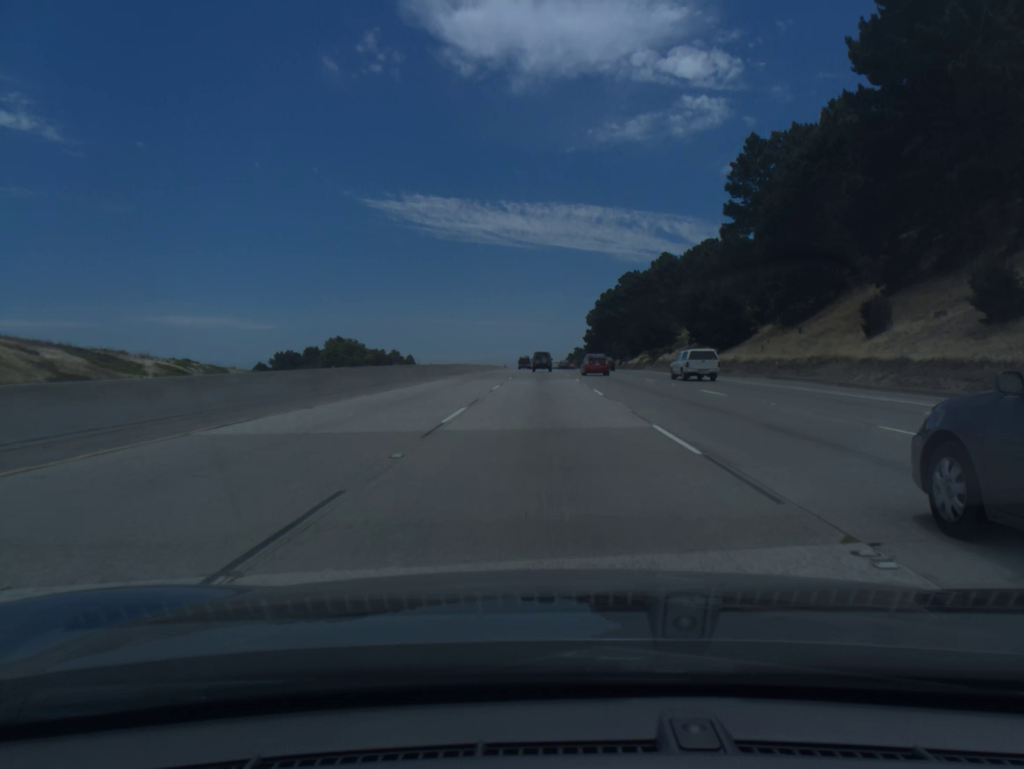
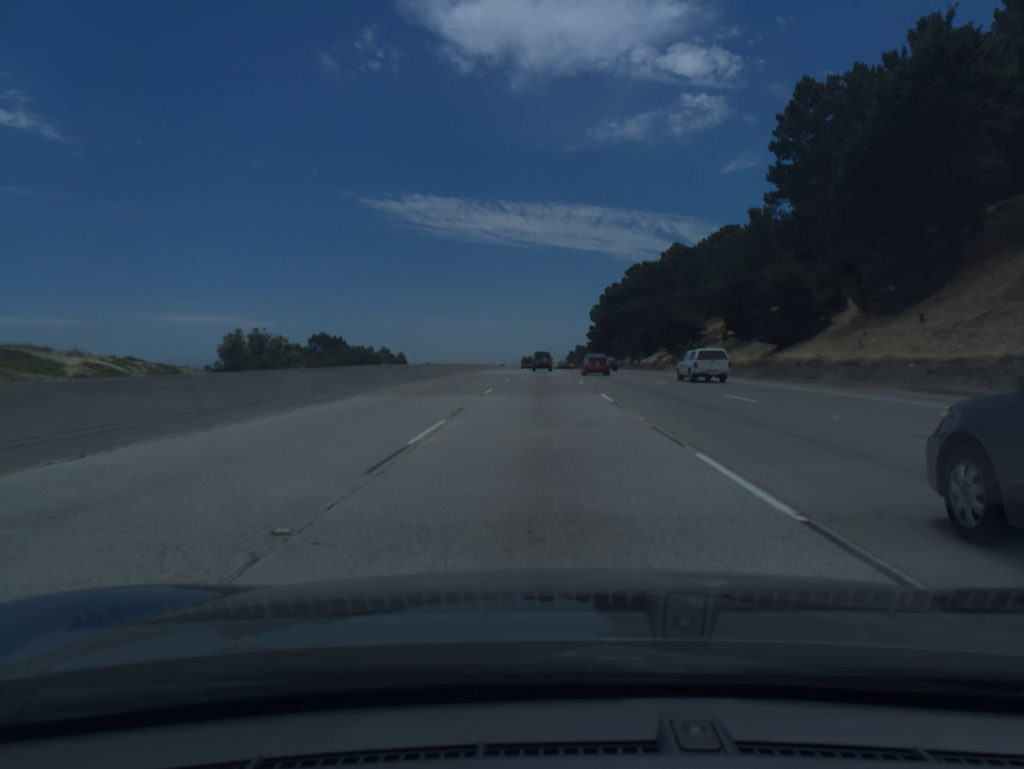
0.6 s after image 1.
(0.0, +18.3) m; 0°
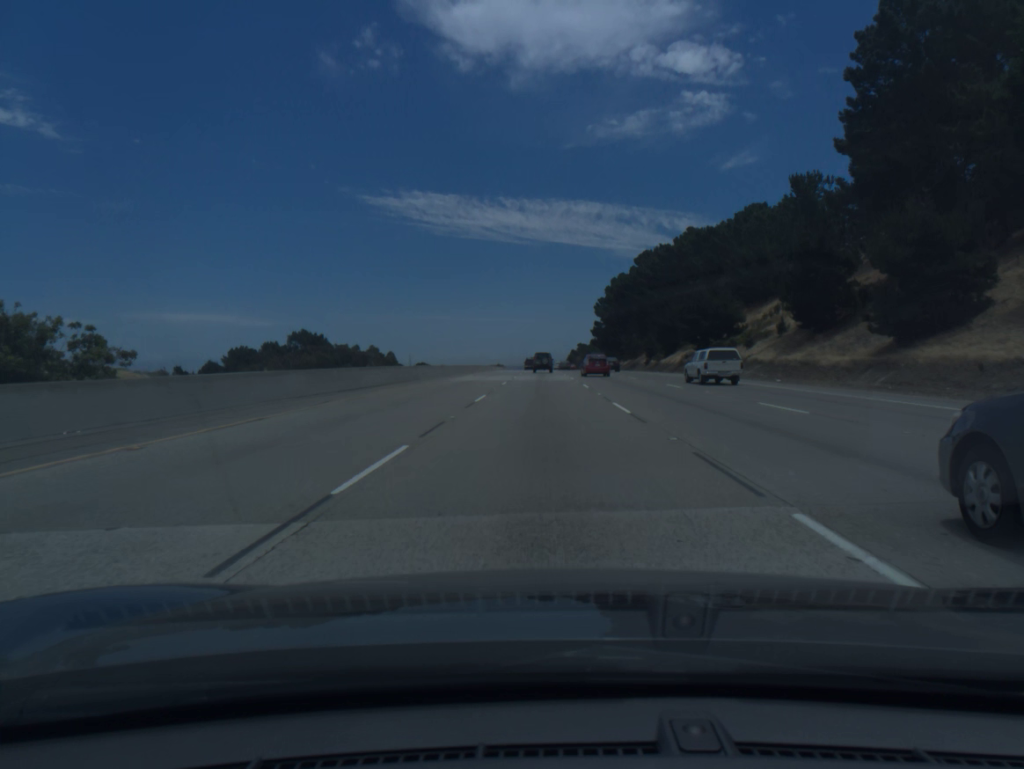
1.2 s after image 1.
(0.0, +18.4) m; 0°
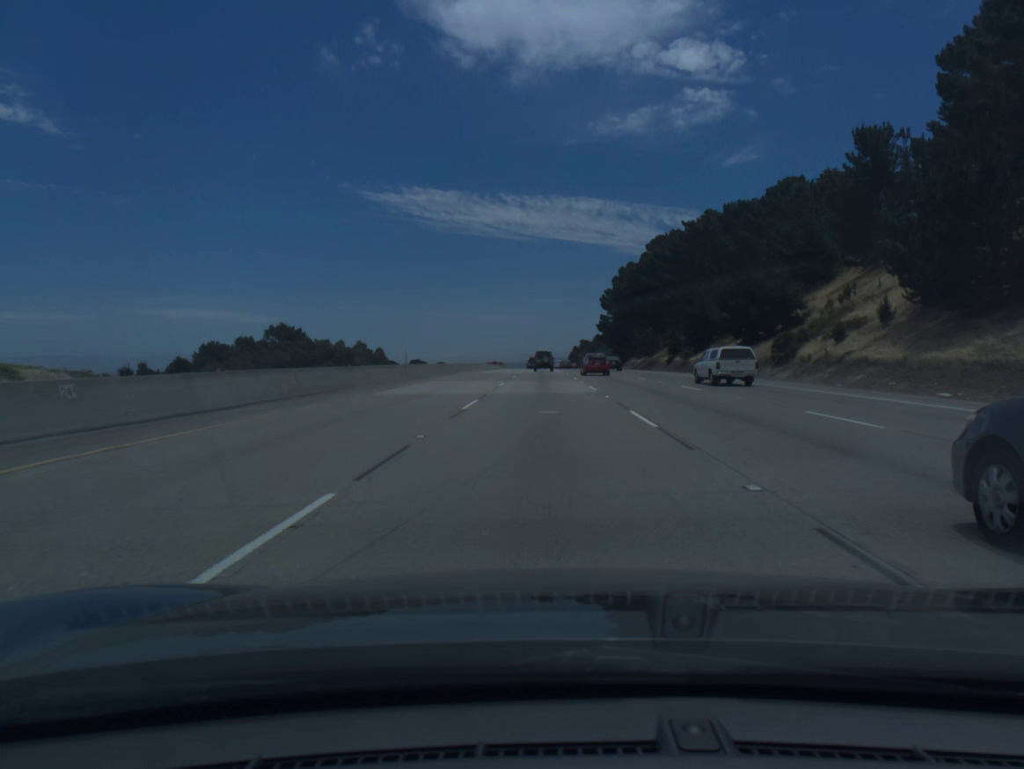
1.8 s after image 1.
(0.0, +18.4) m; 0°
